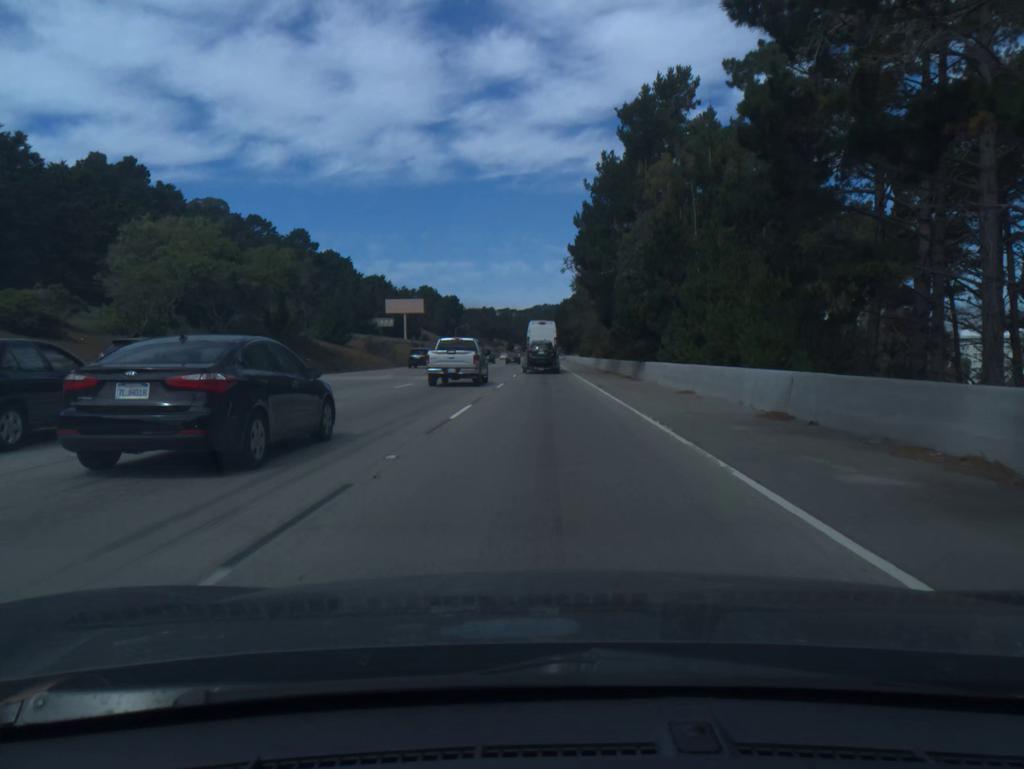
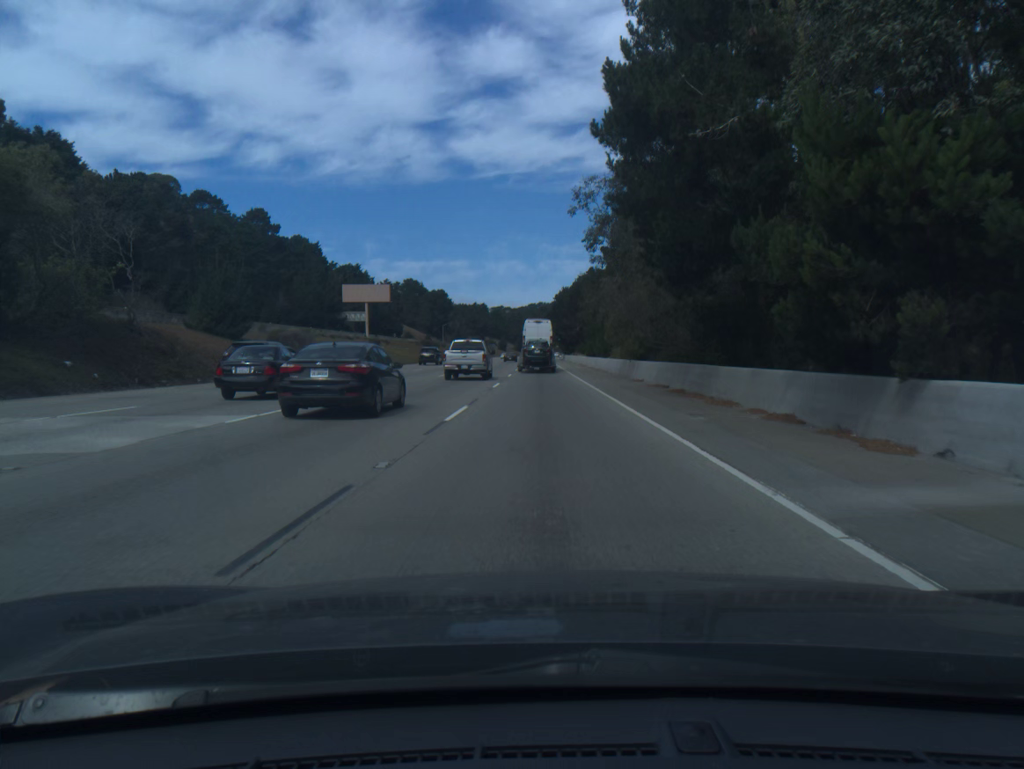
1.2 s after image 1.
(+0.1, +29.8) m; 0°
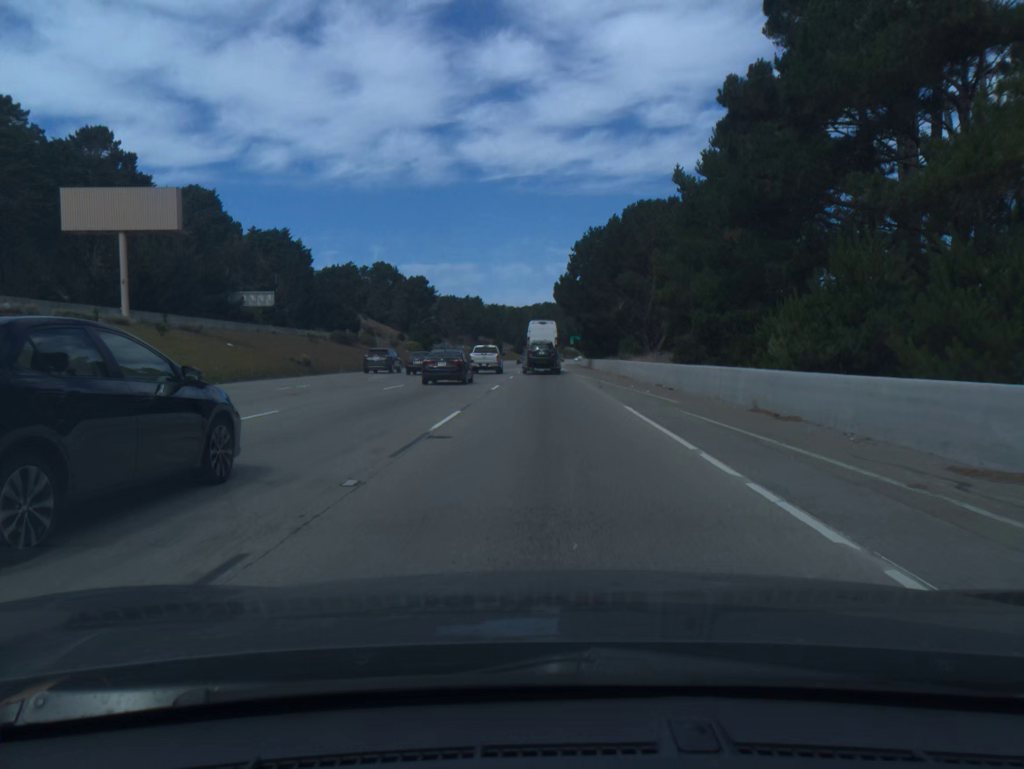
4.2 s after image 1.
(-0.1, +74.3) m; 0°
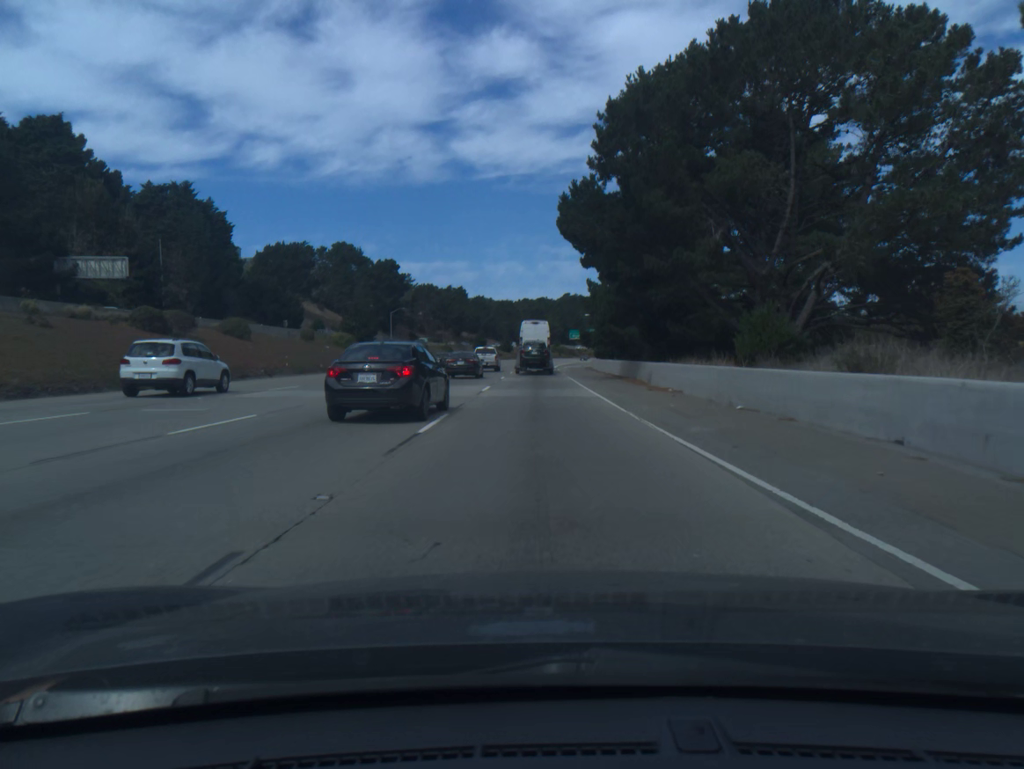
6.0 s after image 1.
(+0.2, +44.4) m; +1°
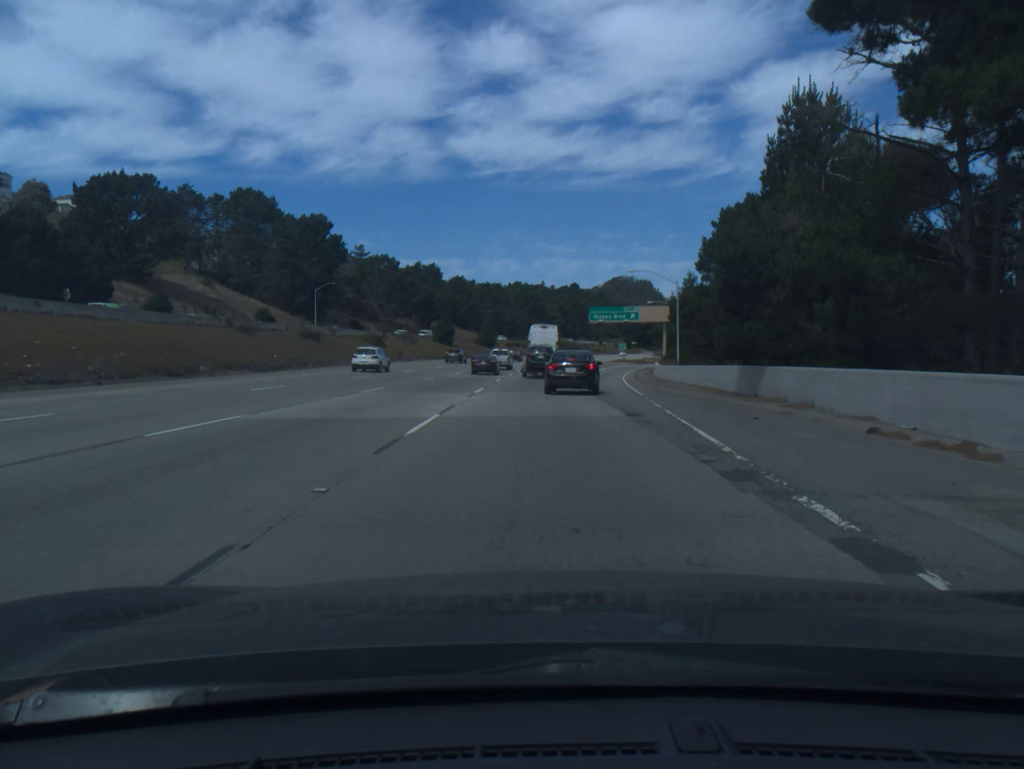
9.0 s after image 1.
(-0.3, +73.5) m; 0°
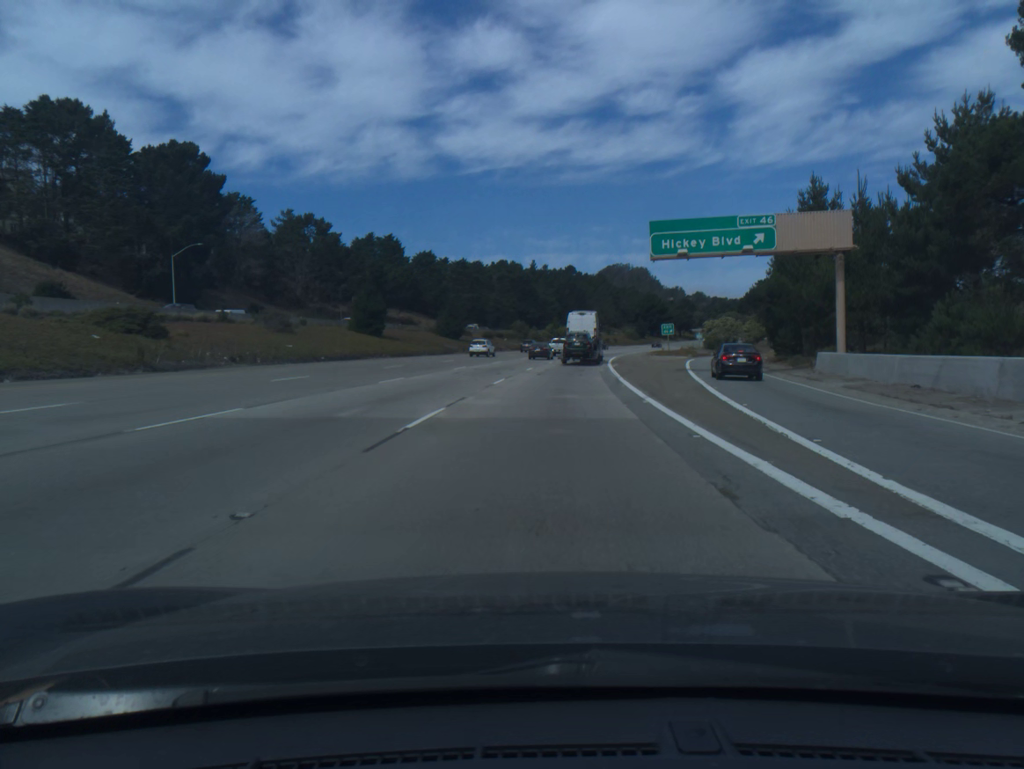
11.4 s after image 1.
(0.0, +58.3) m; +1°
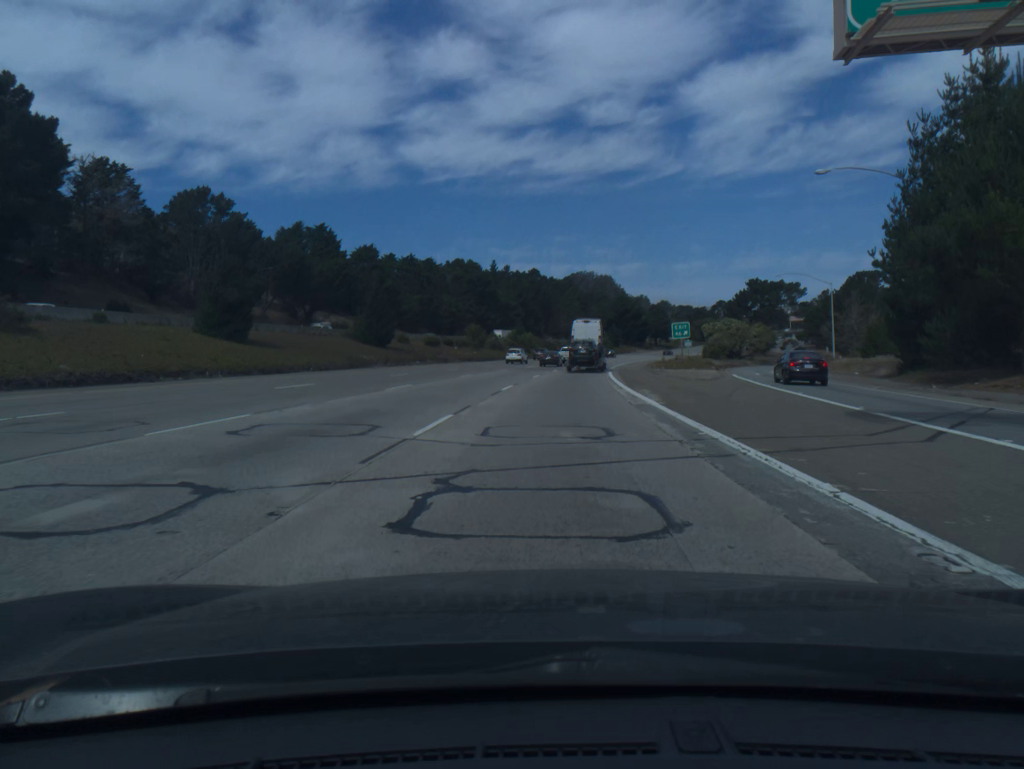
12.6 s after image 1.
(+0.5, +29.1) m; +2°
